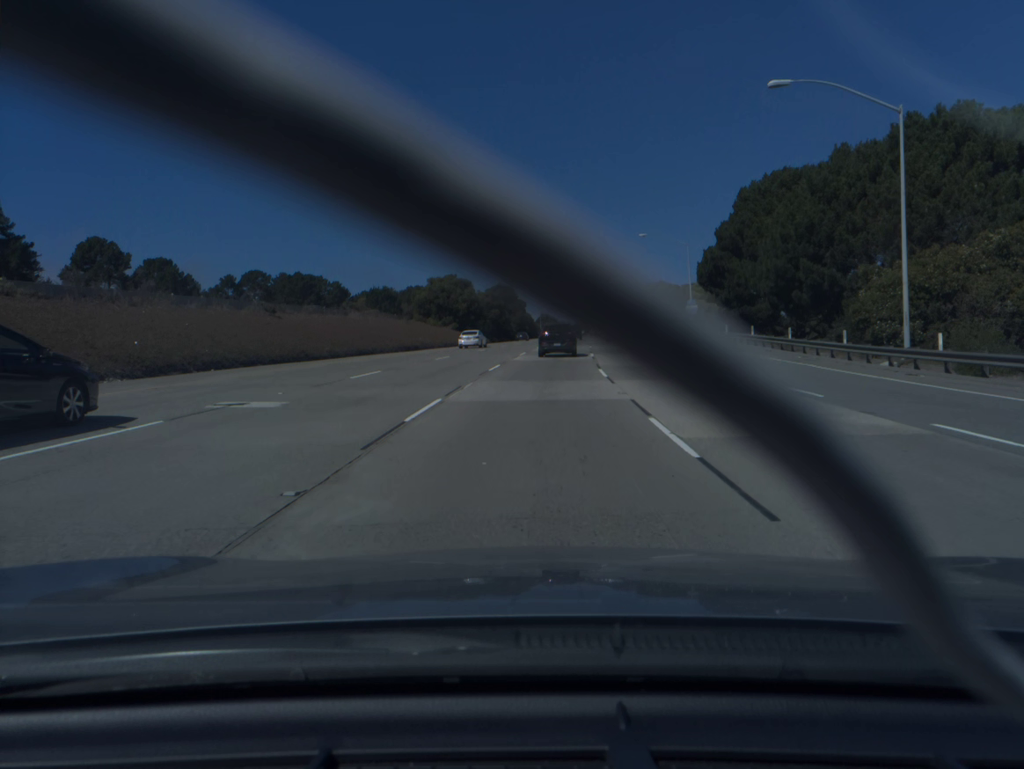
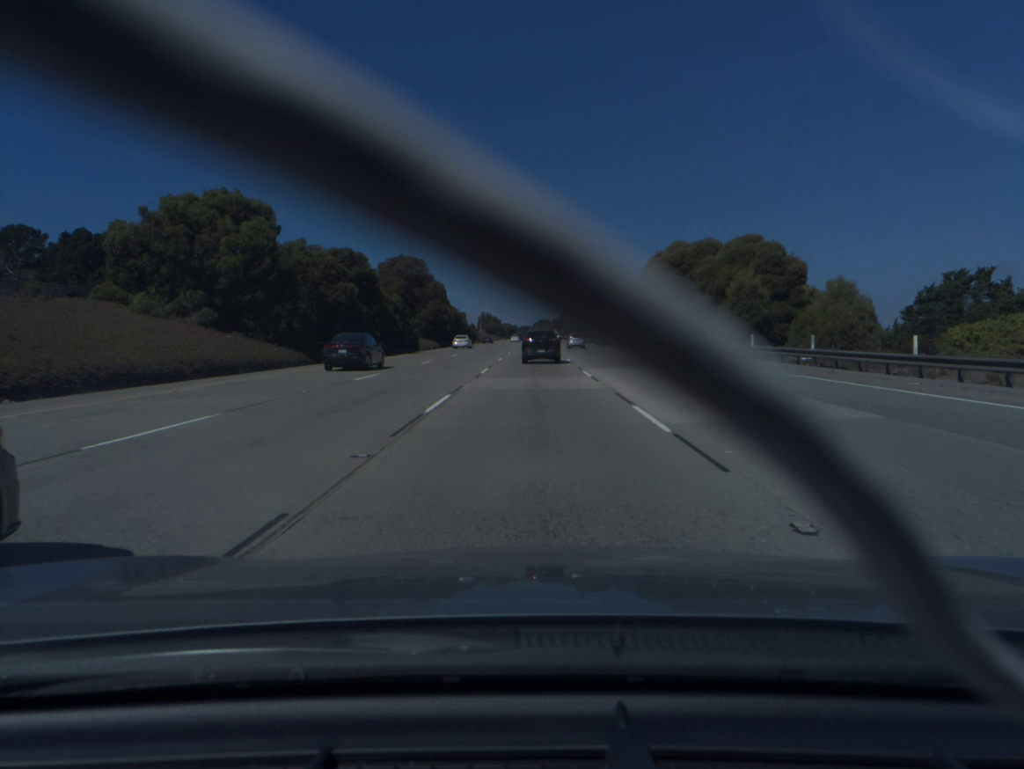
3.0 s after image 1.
(+3.3, +70.7) m; +4°
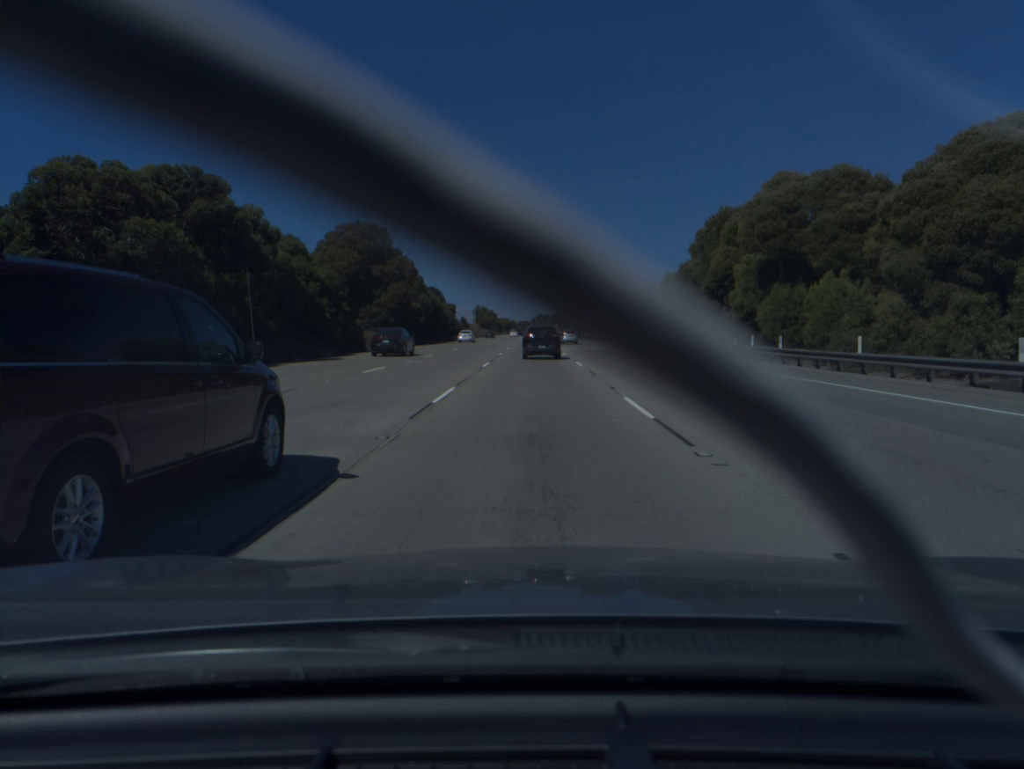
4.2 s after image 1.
(0.0, +27.9) m; 0°
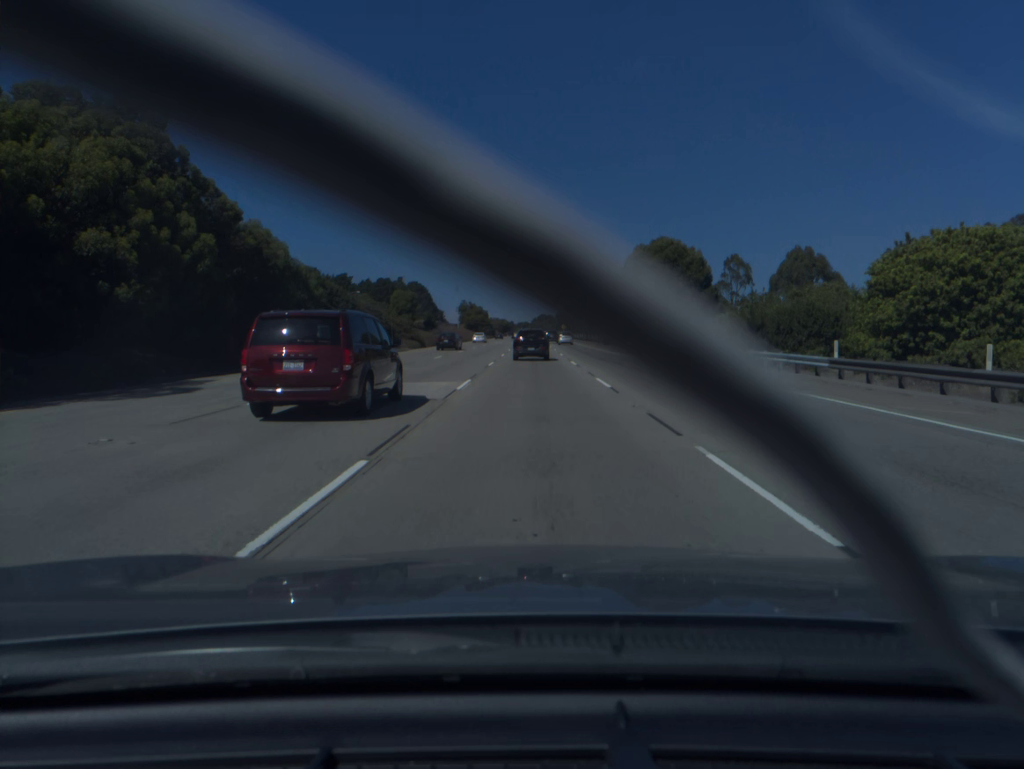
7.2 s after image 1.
(0.0, +69.0) m; 0°
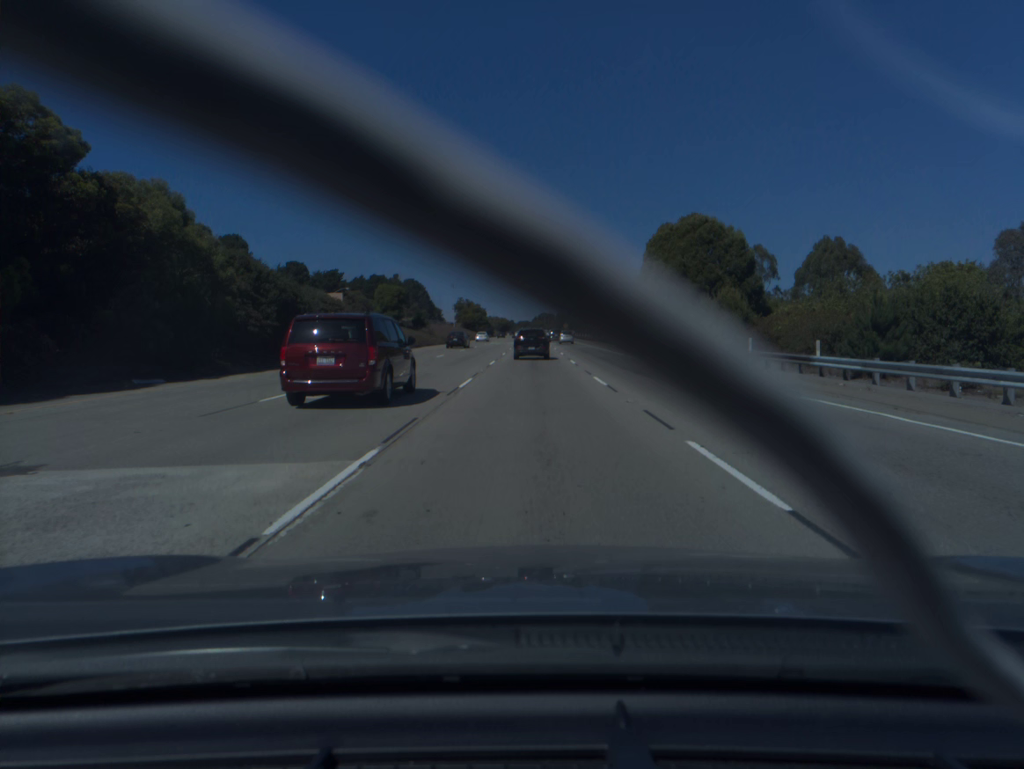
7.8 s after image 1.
(0.0, +13.8) m; 0°
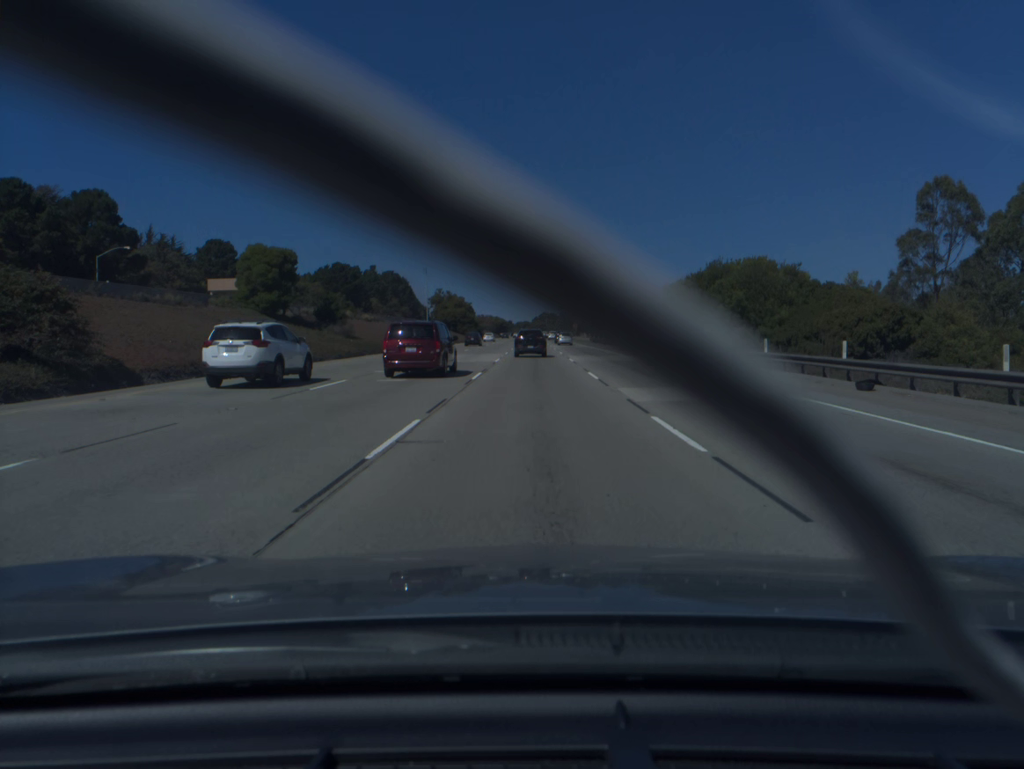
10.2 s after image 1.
(0.0, +55.2) m; 0°
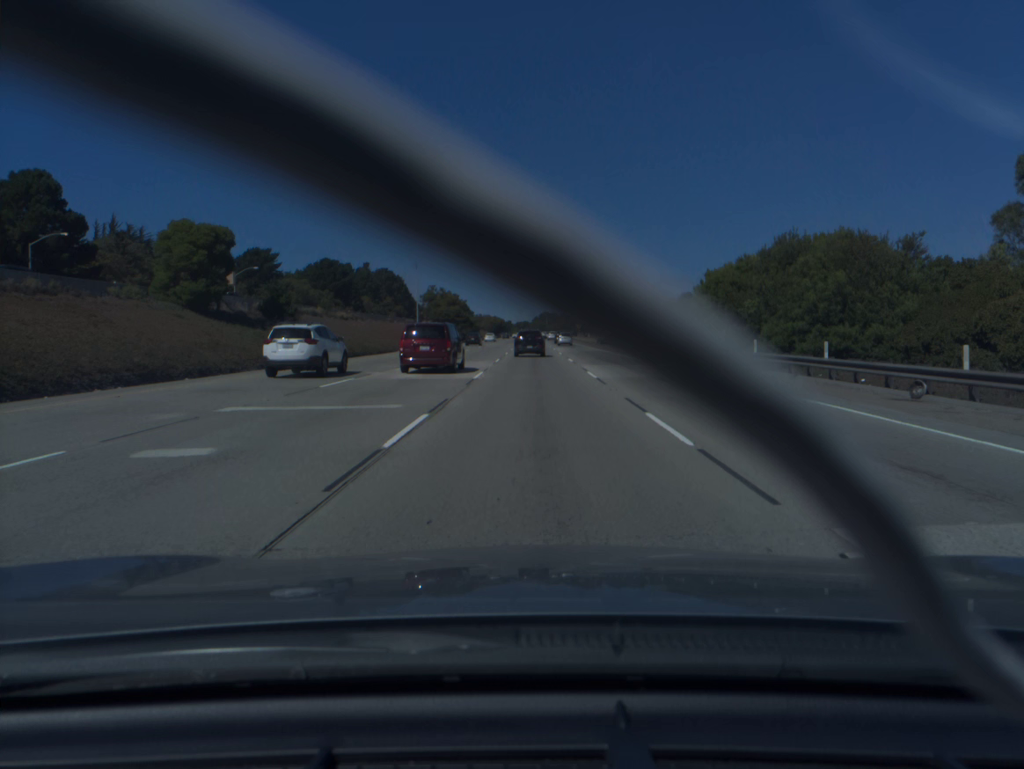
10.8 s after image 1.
(0.0, +13.9) m; 0°
